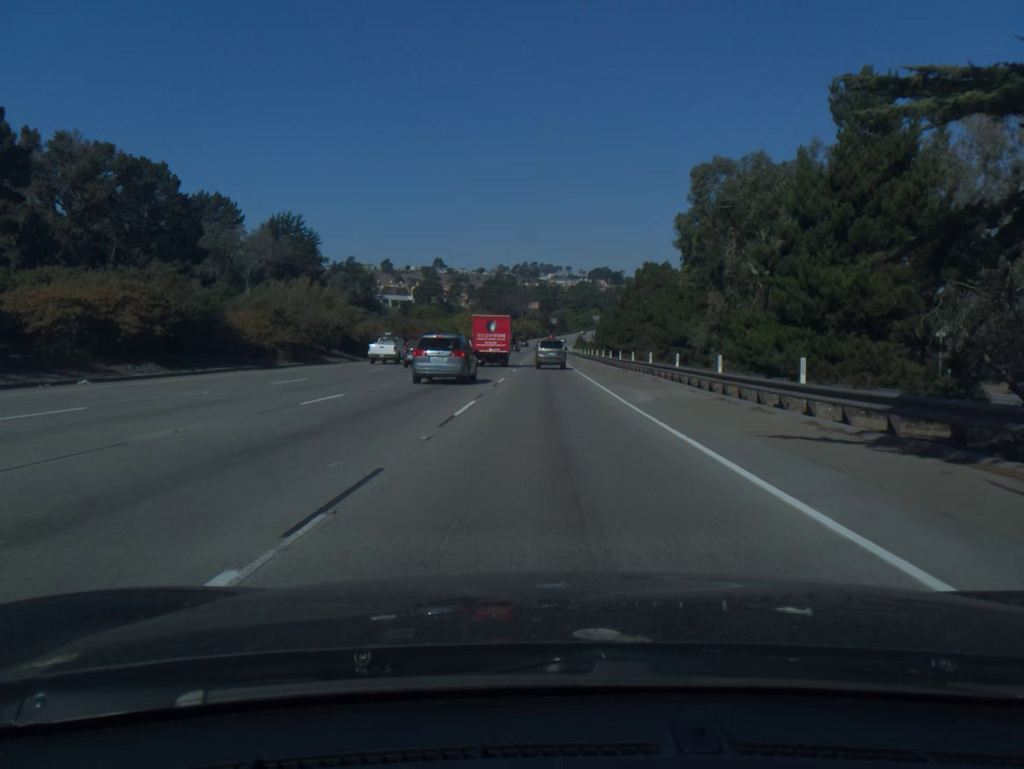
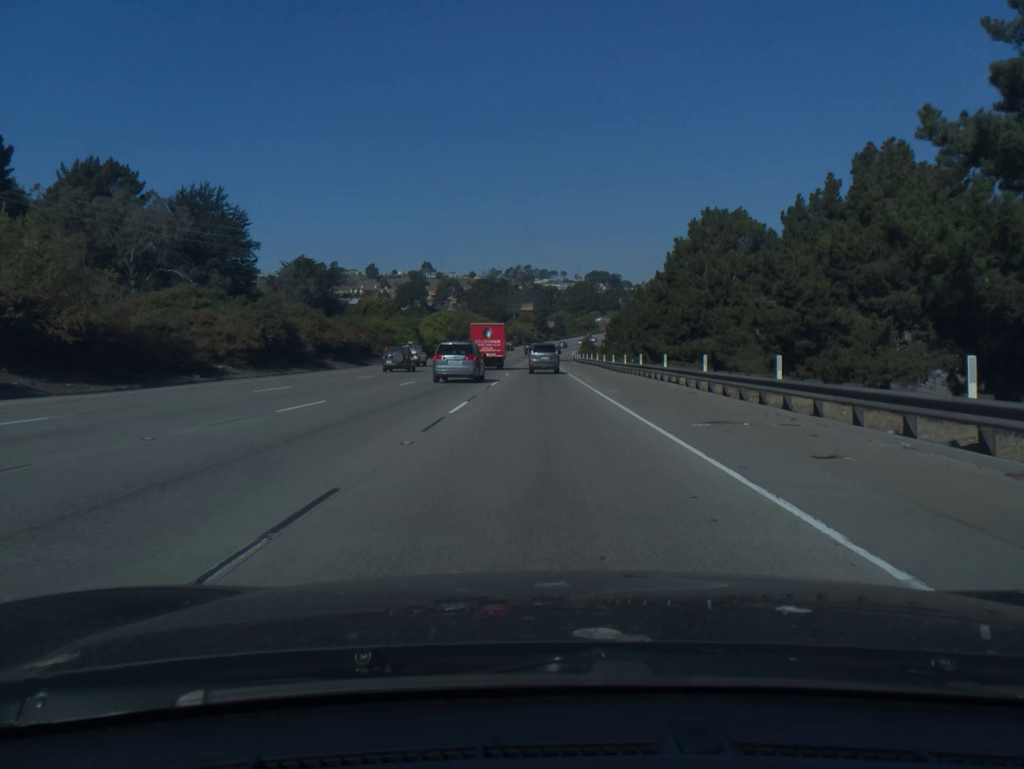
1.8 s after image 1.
(+0.2, +44.5) m; 0°
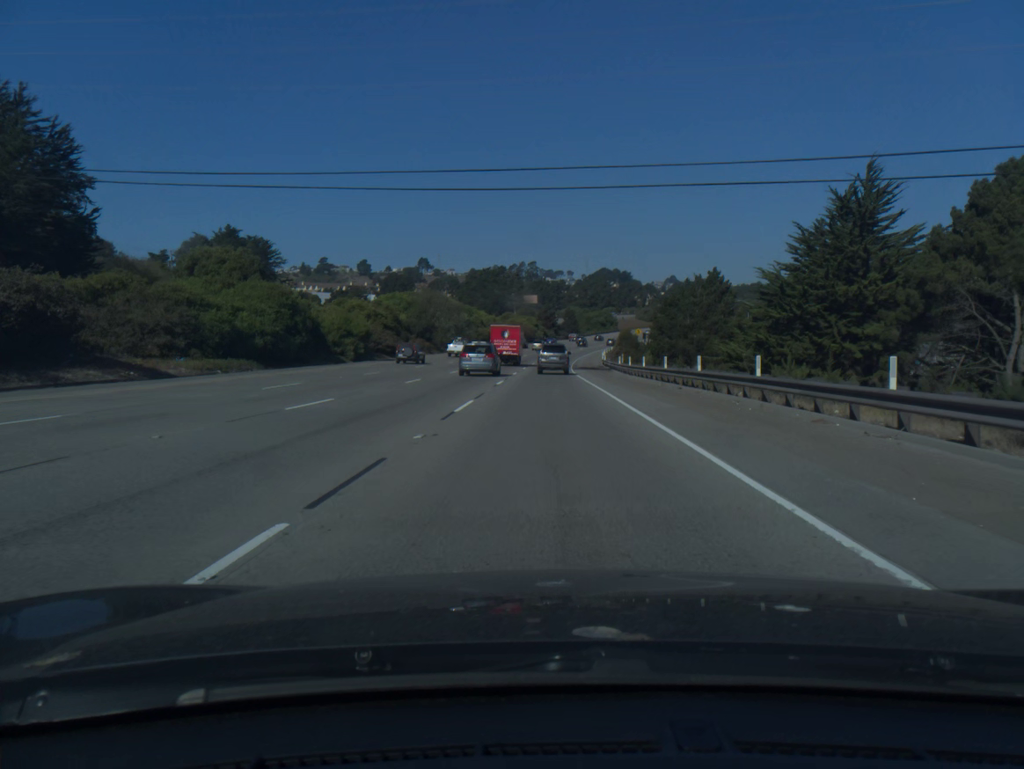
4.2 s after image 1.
(-0.3, +58.3) m; 0°
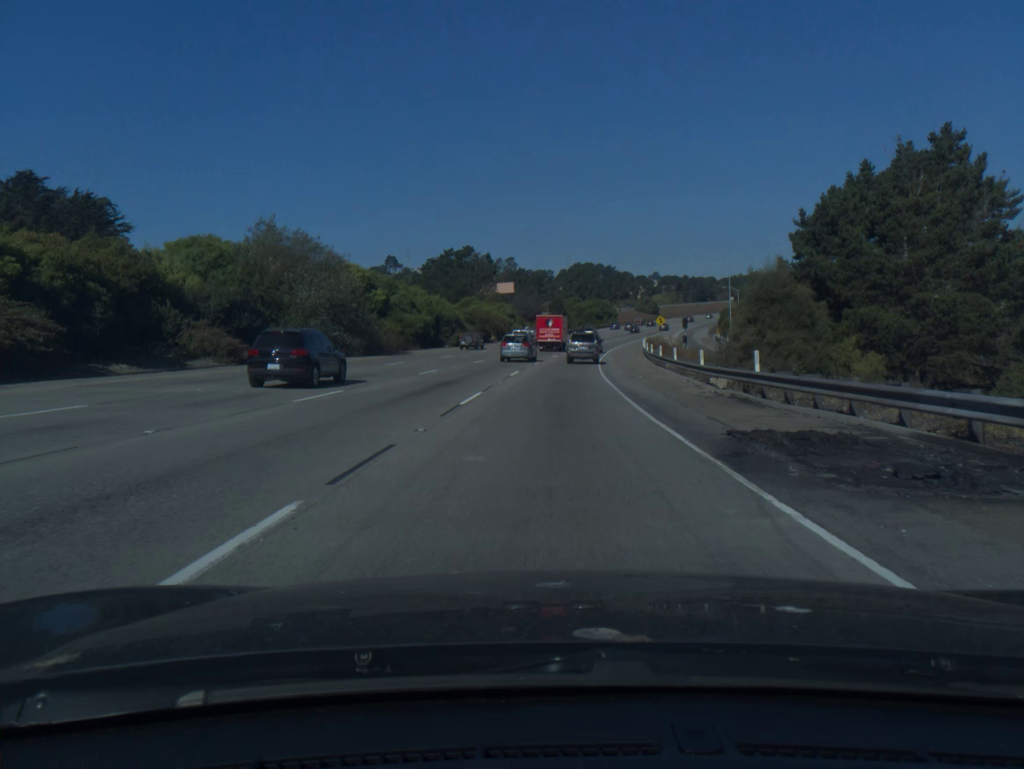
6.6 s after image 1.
(+0.4, +57.6) m; +1°
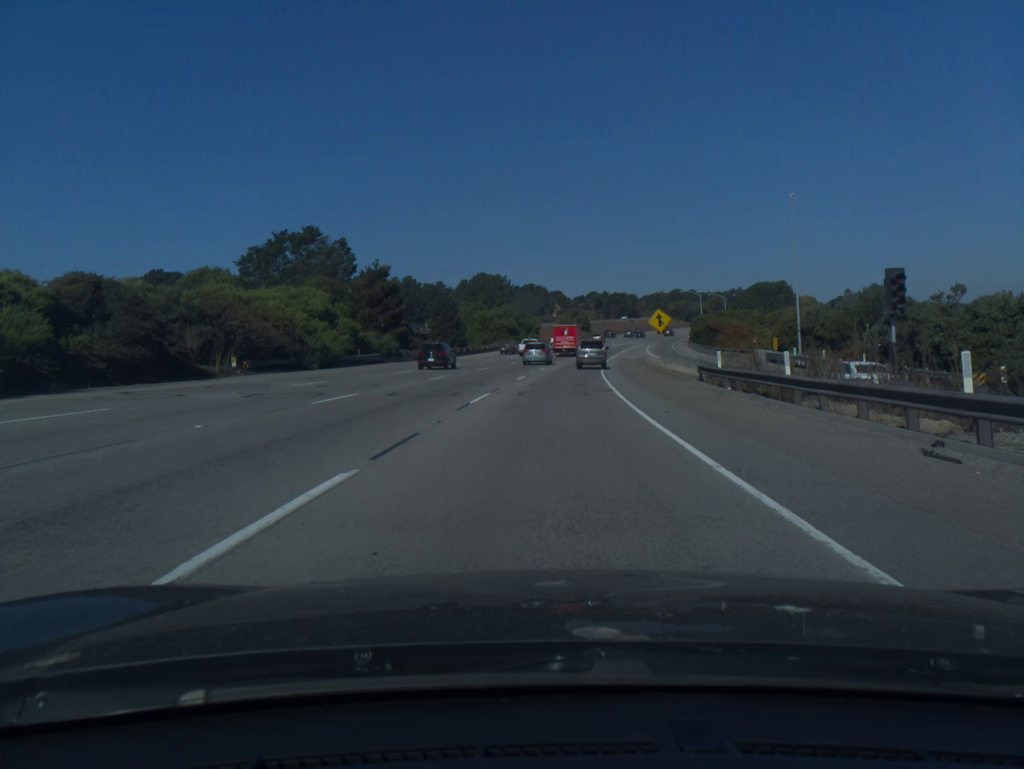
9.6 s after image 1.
(+3.7, +70.9) m; +7°
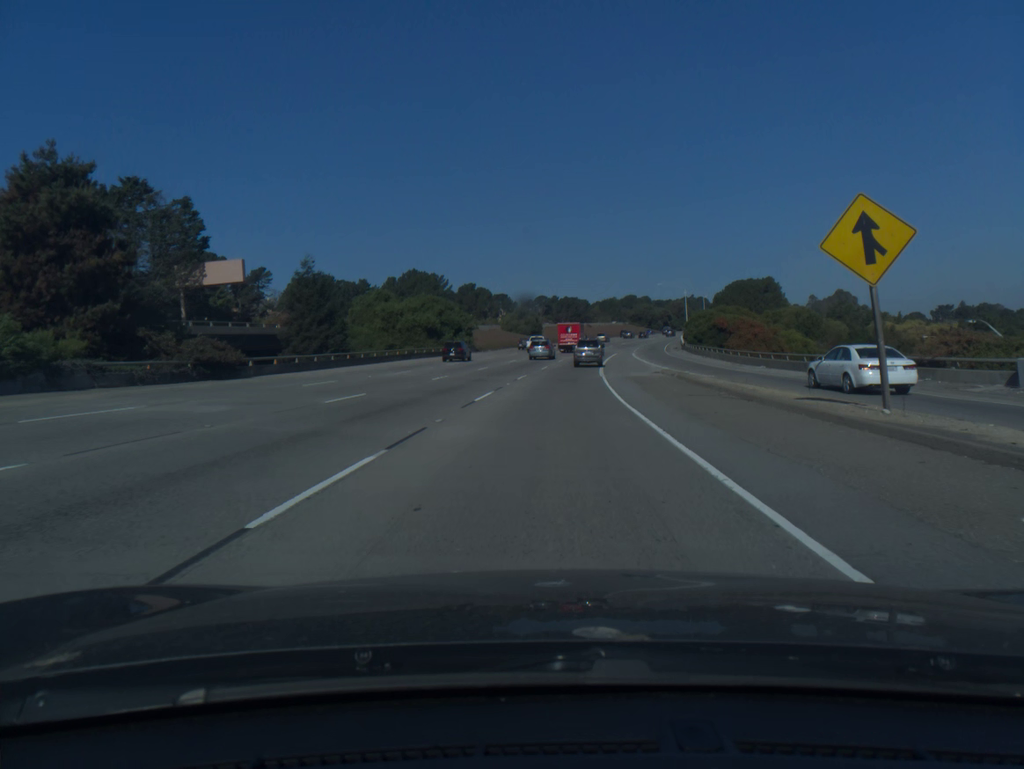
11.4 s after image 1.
(+1.5, +42.2) m; +4°
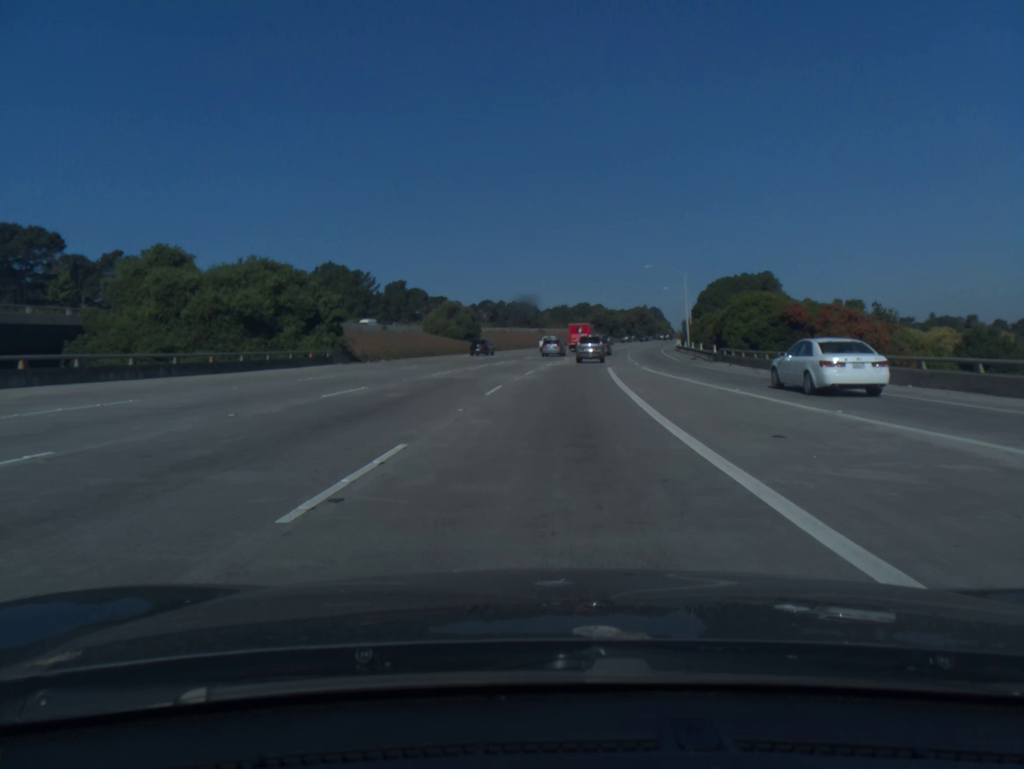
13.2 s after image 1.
(+1.3, +42.6) m; +4°
